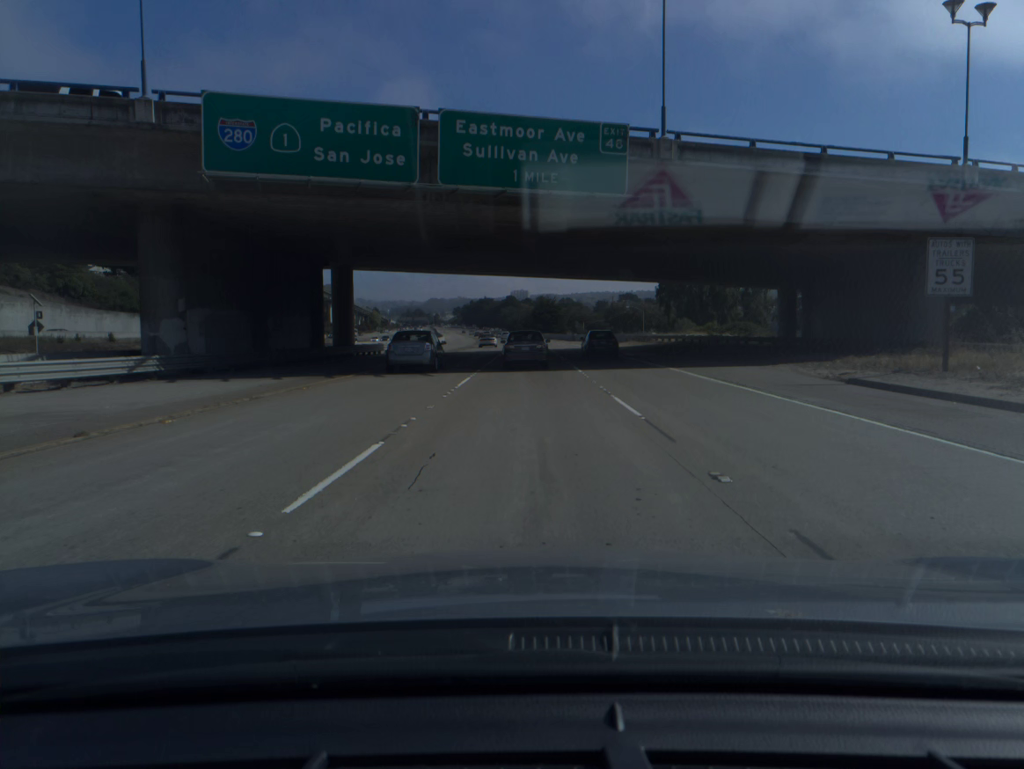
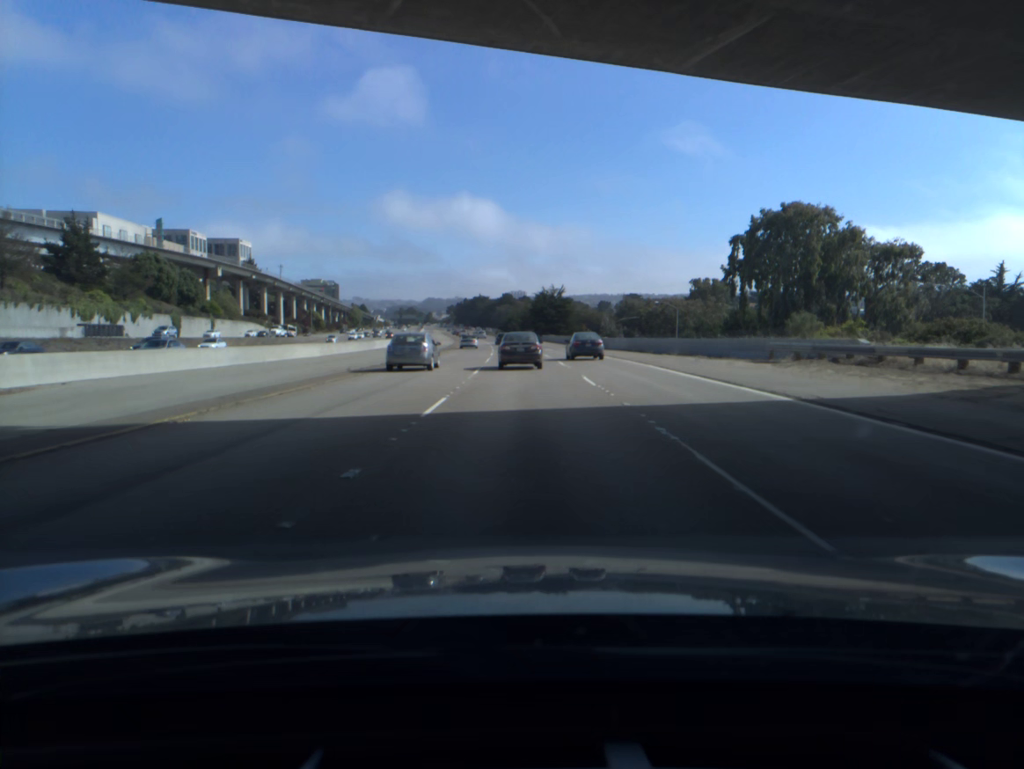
(+0.1, +50.5) m; 0°
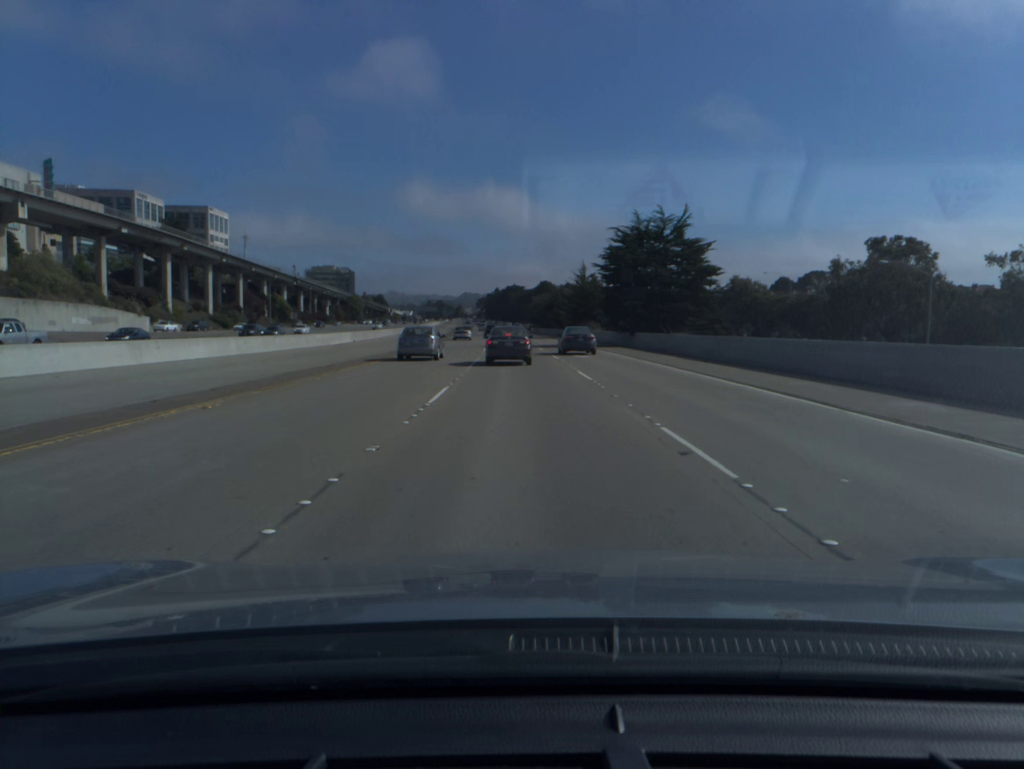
(-1.6, +85.6) m; -2°
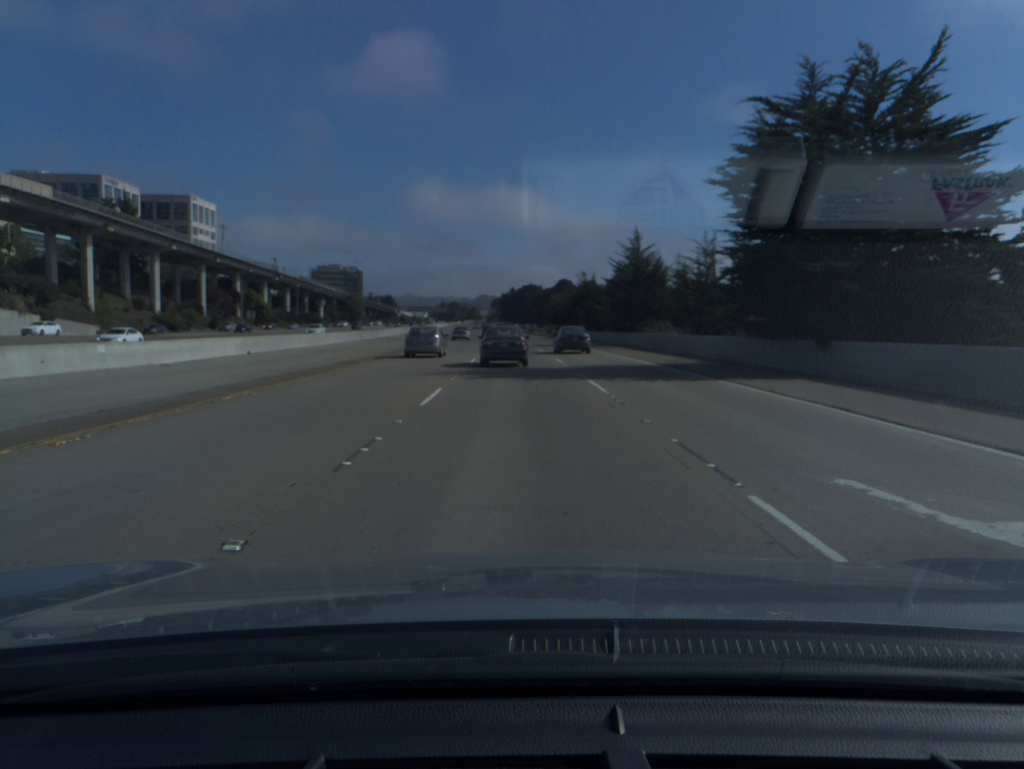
(-0.3, +33.5) m; -1°
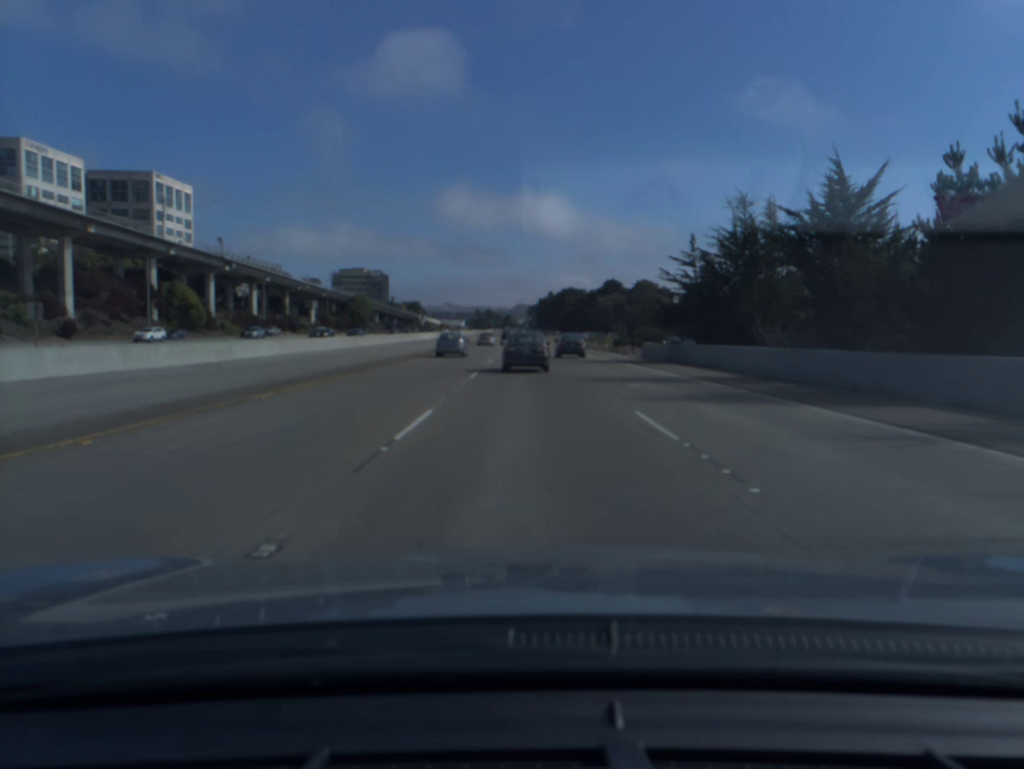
(-1.7, +65.3) m; -3°
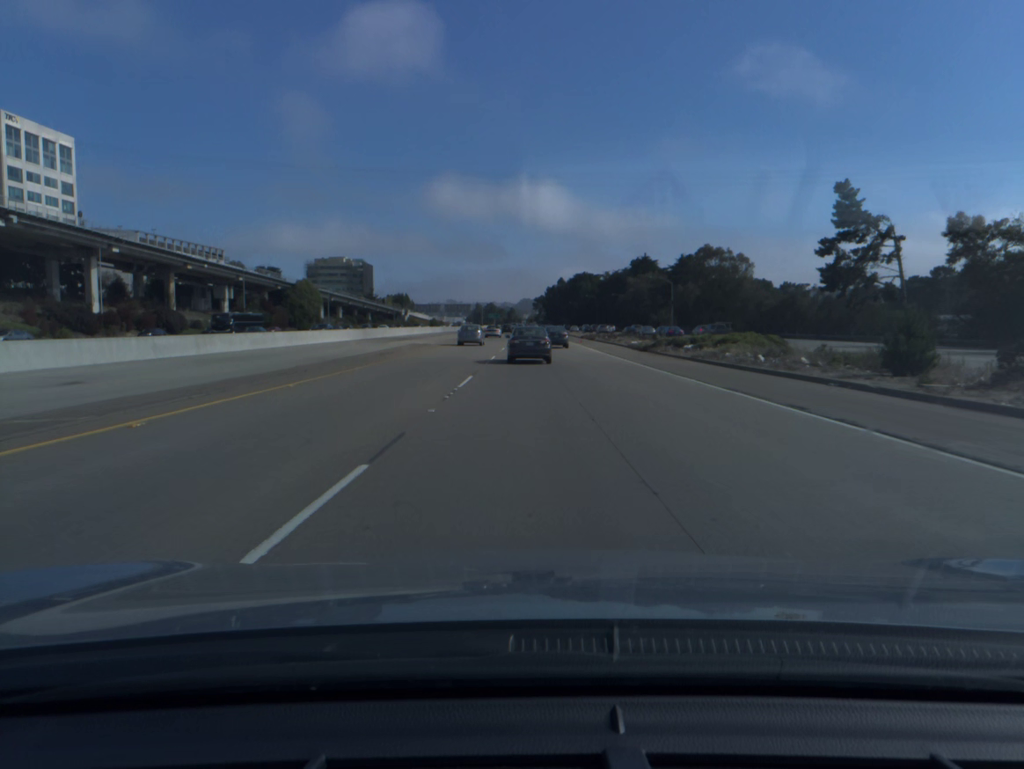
(-0.2, +64.6) m; 0°
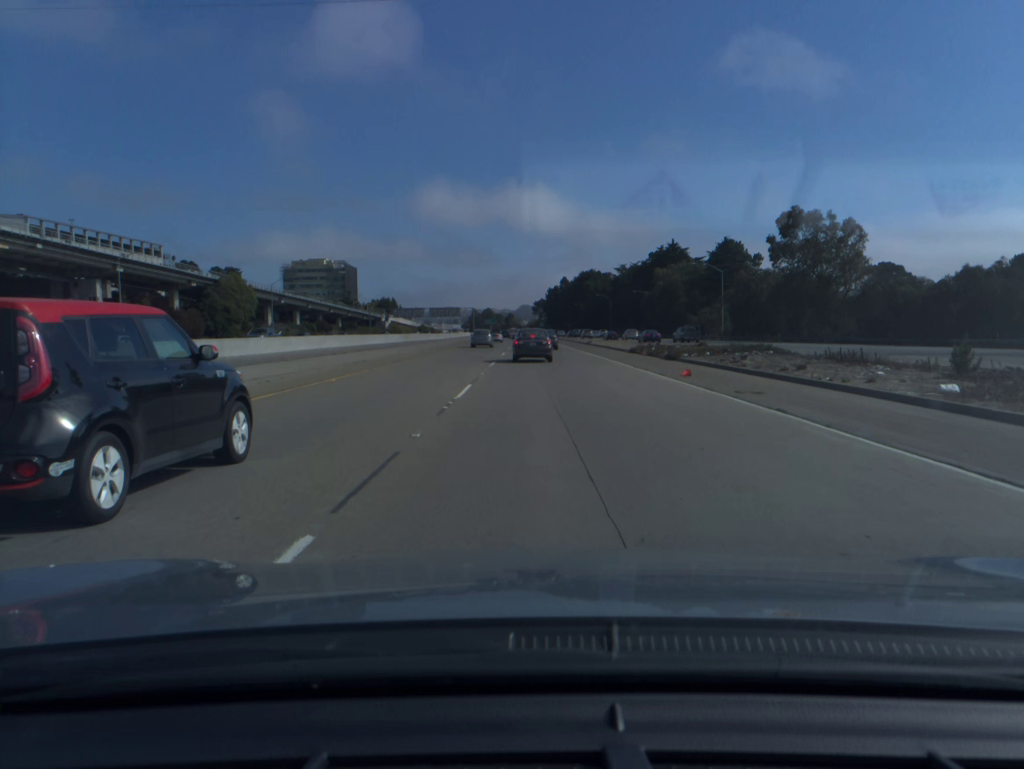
(0.0, +47.2) m; 0°
